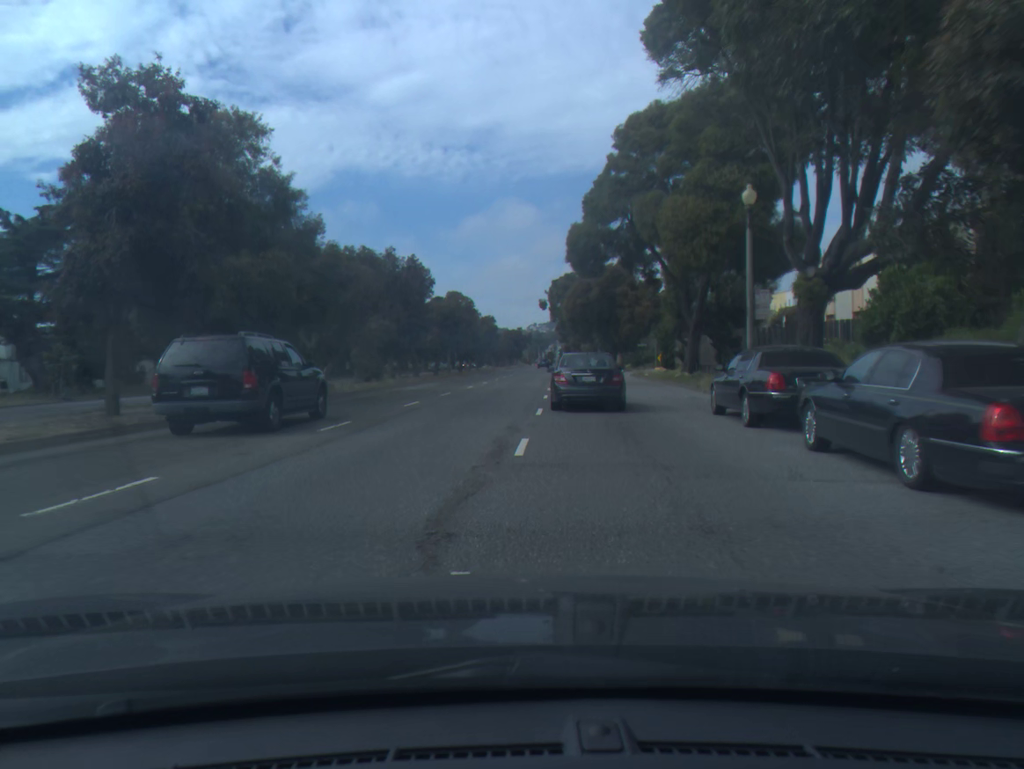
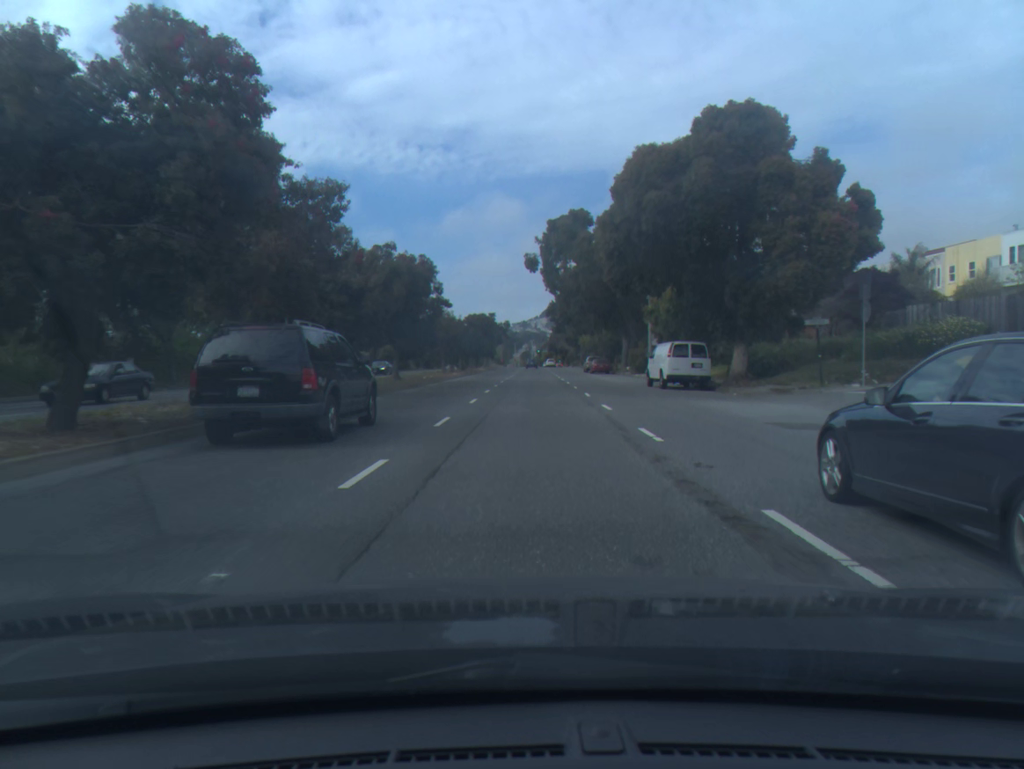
(+0.3, +49.4) m; +2°
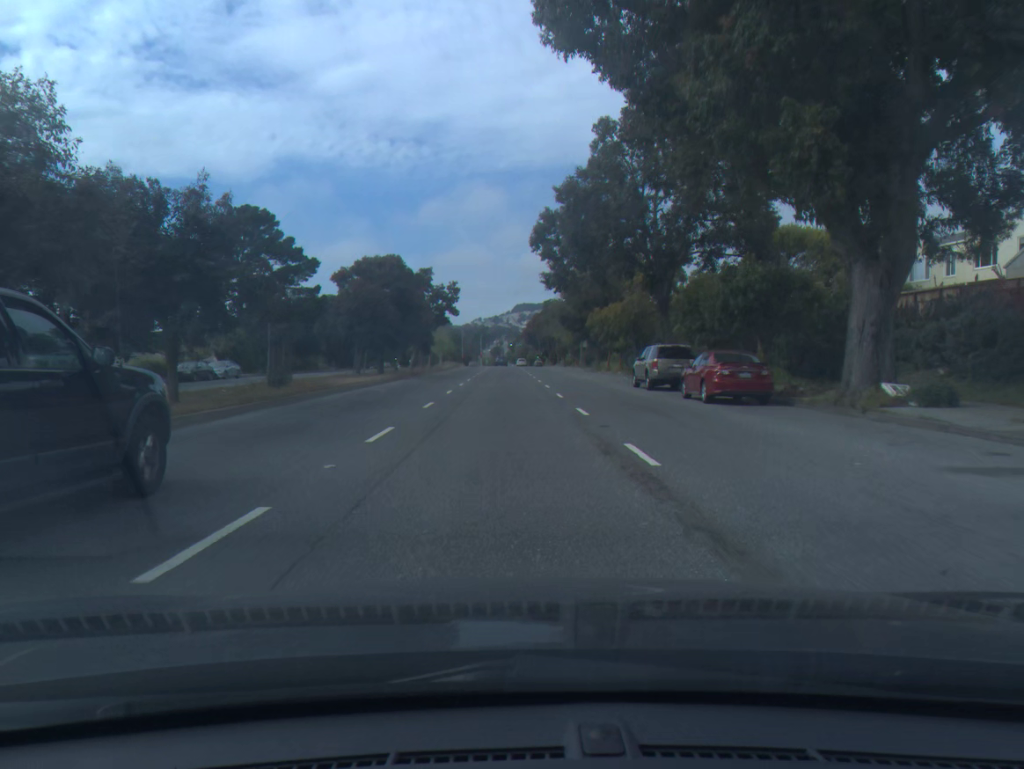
(+1.3, +54.0) m; +2°
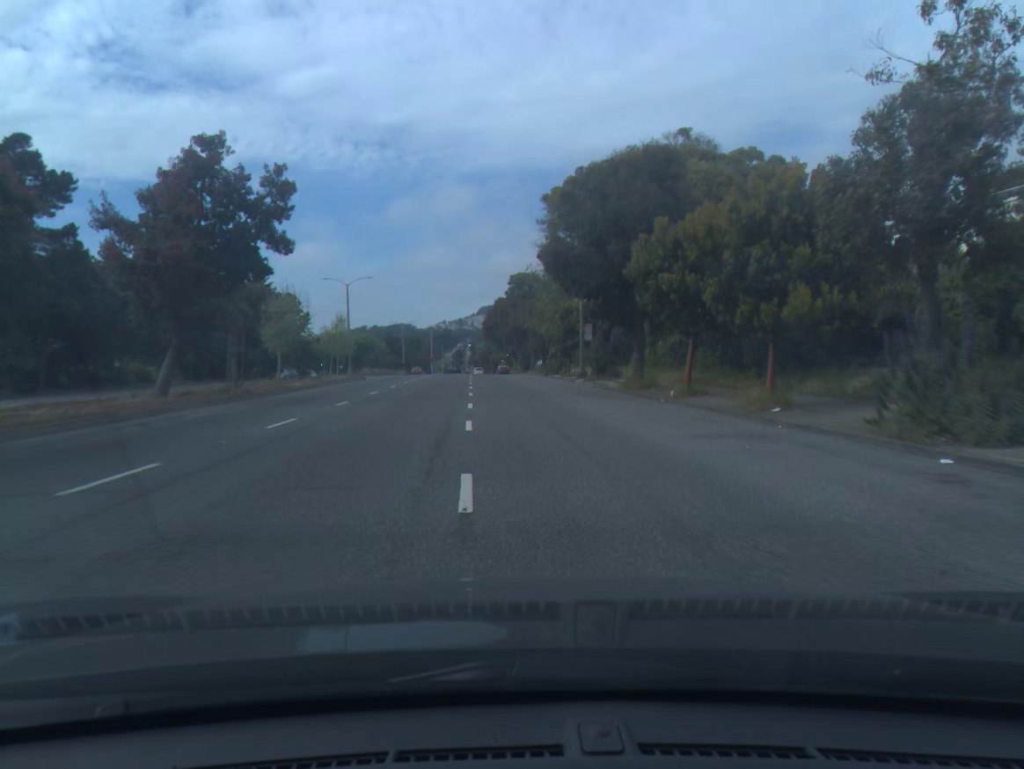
(+1.1, +40.1) m; +3°
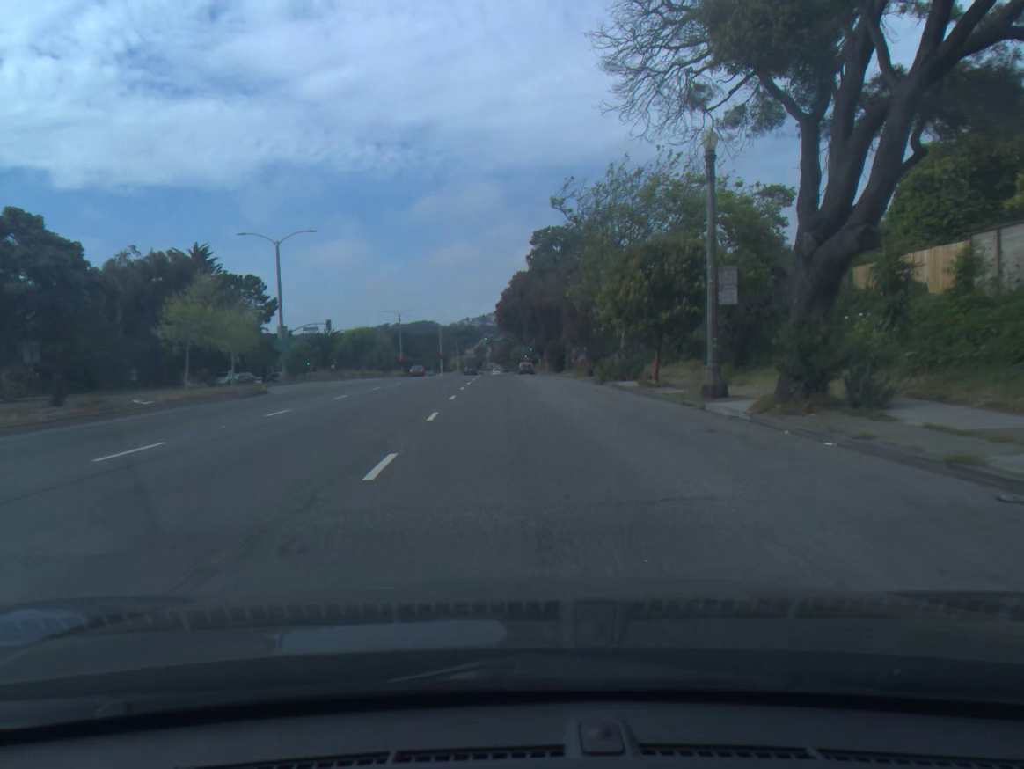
(-0.3, +26.9) m; -2°
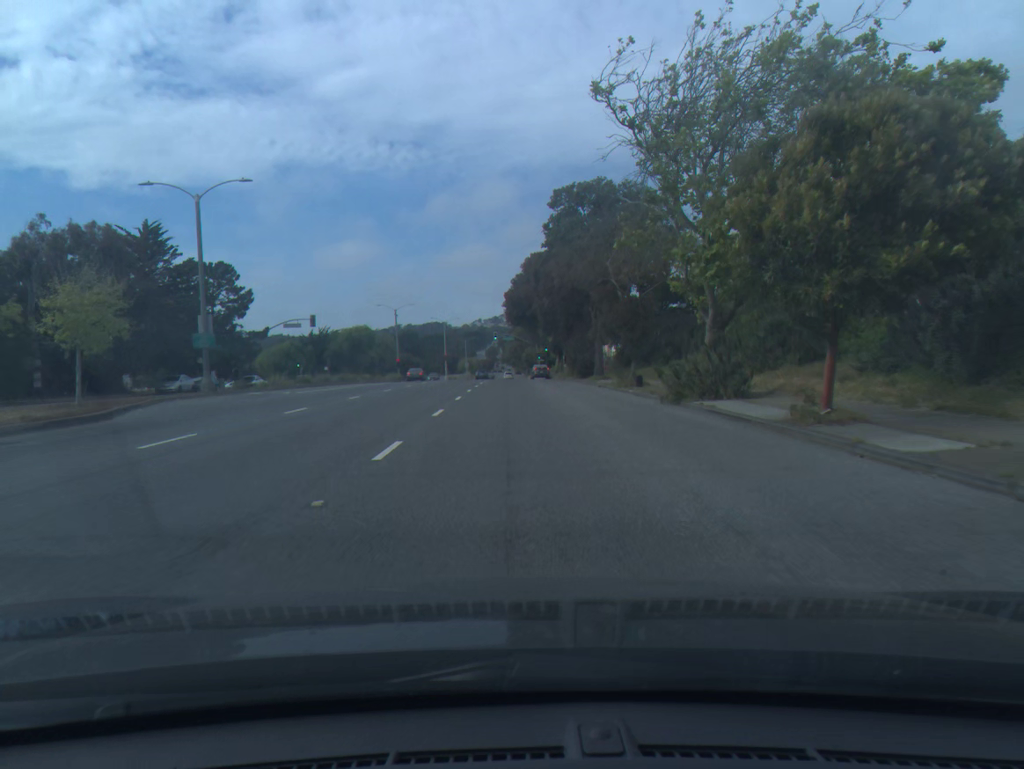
(-0.1, +13.4) m; -1°
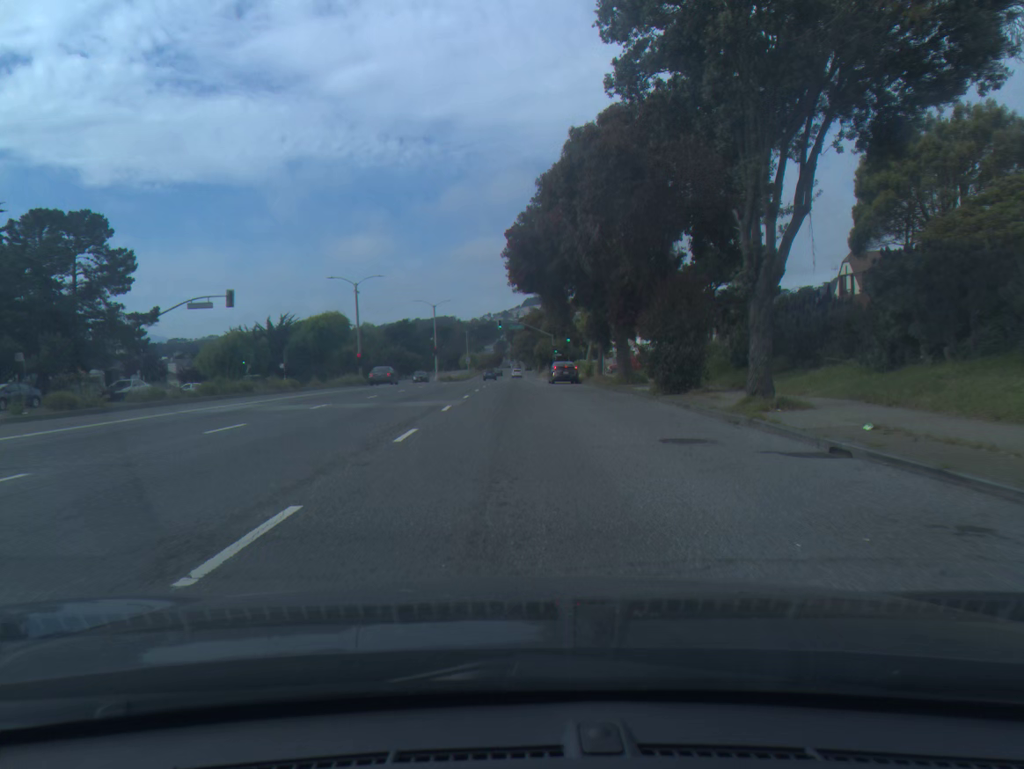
(-0.2, +26.6) m; -1°
